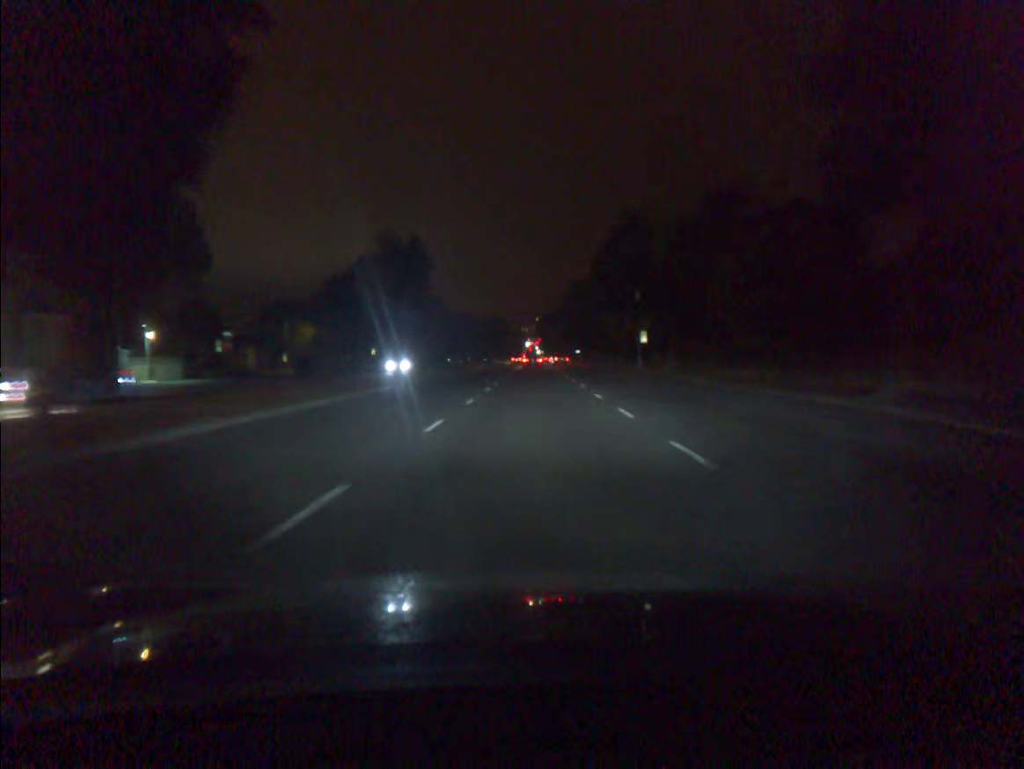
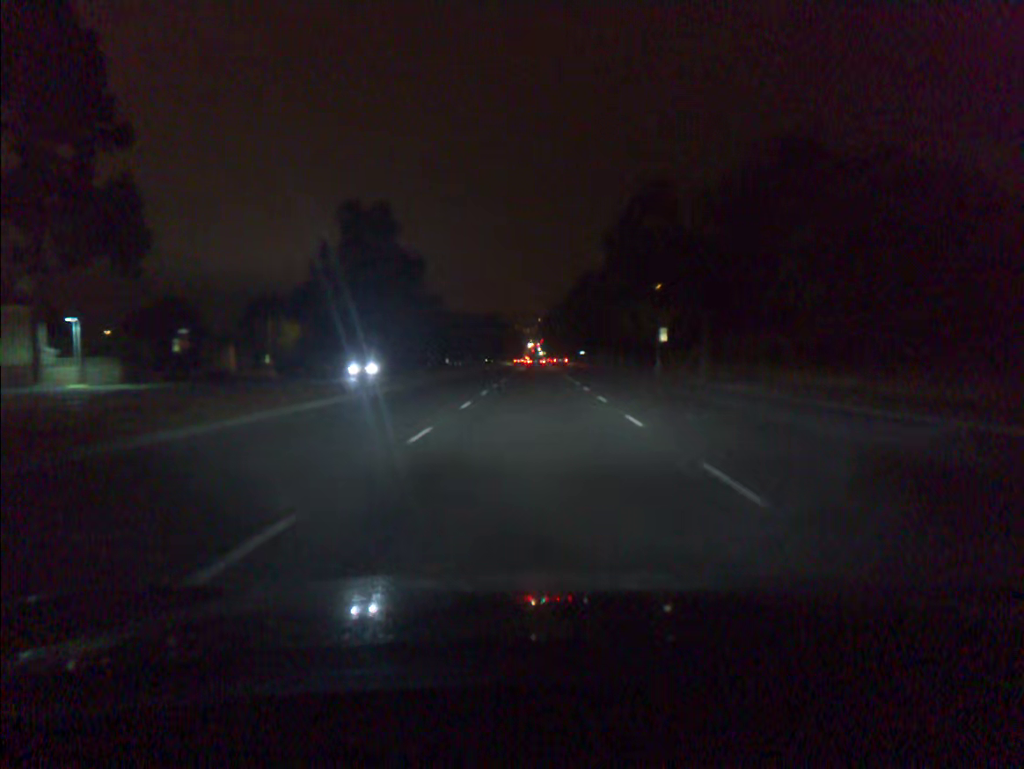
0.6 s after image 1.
(0.0, +8.9) m; 0°
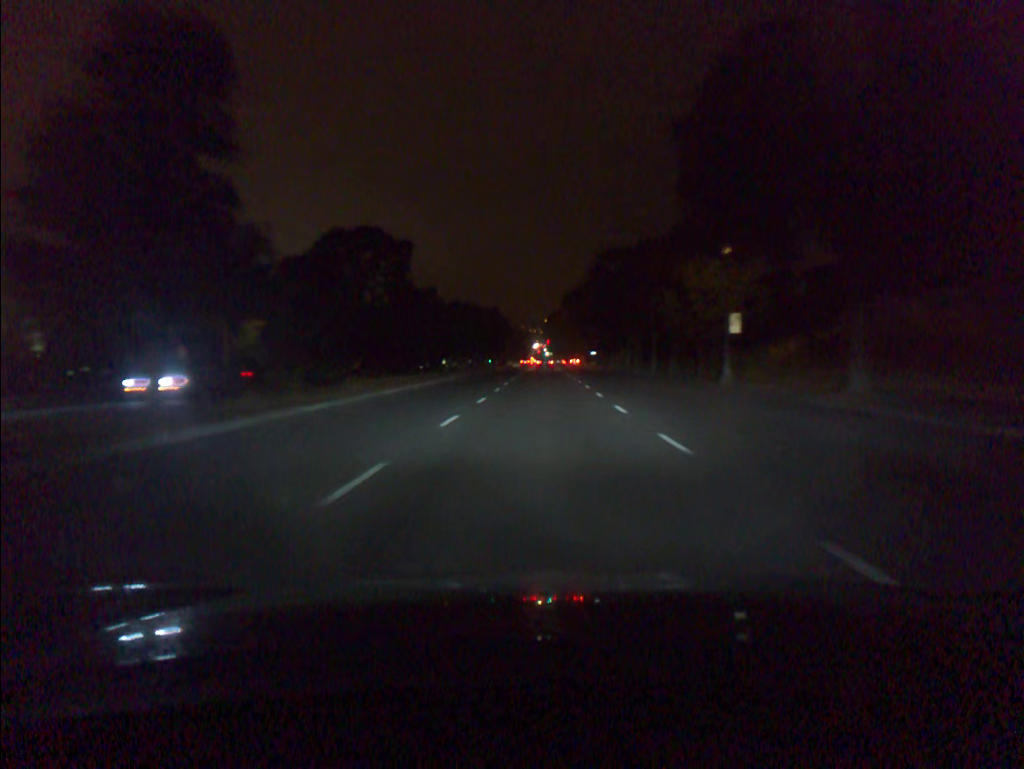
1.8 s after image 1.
(-0.1, +18.5) m; 0°
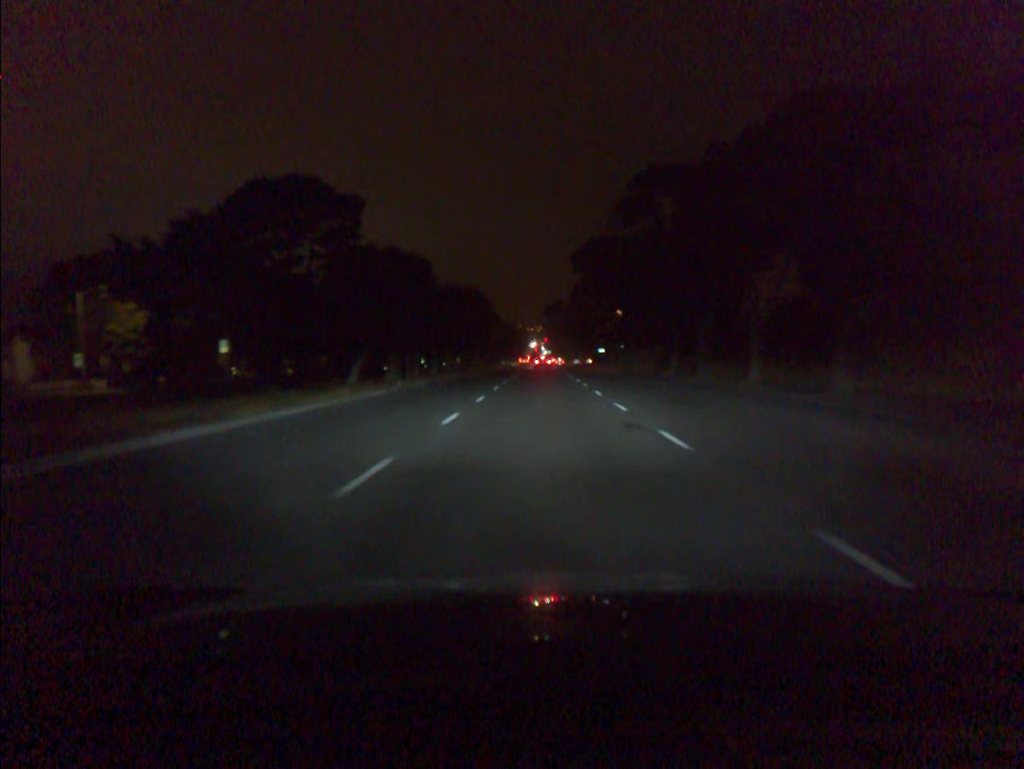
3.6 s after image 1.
(0.0, +29.3) m; 0°
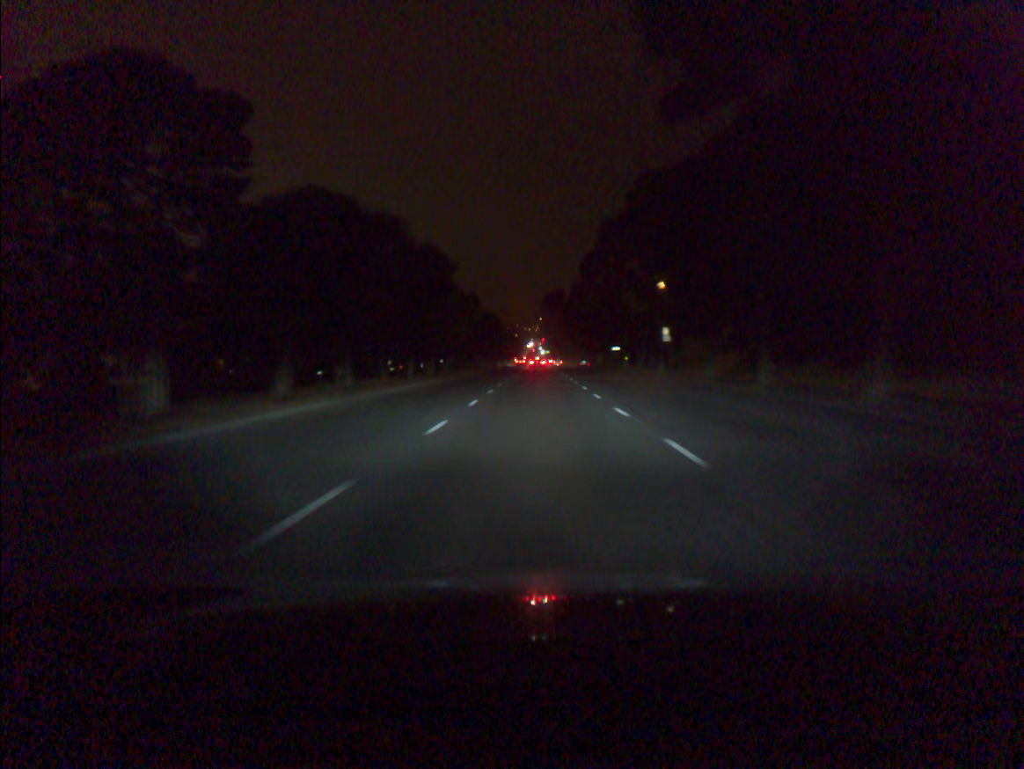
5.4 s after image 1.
(+0.1, +31.1) m; 0°
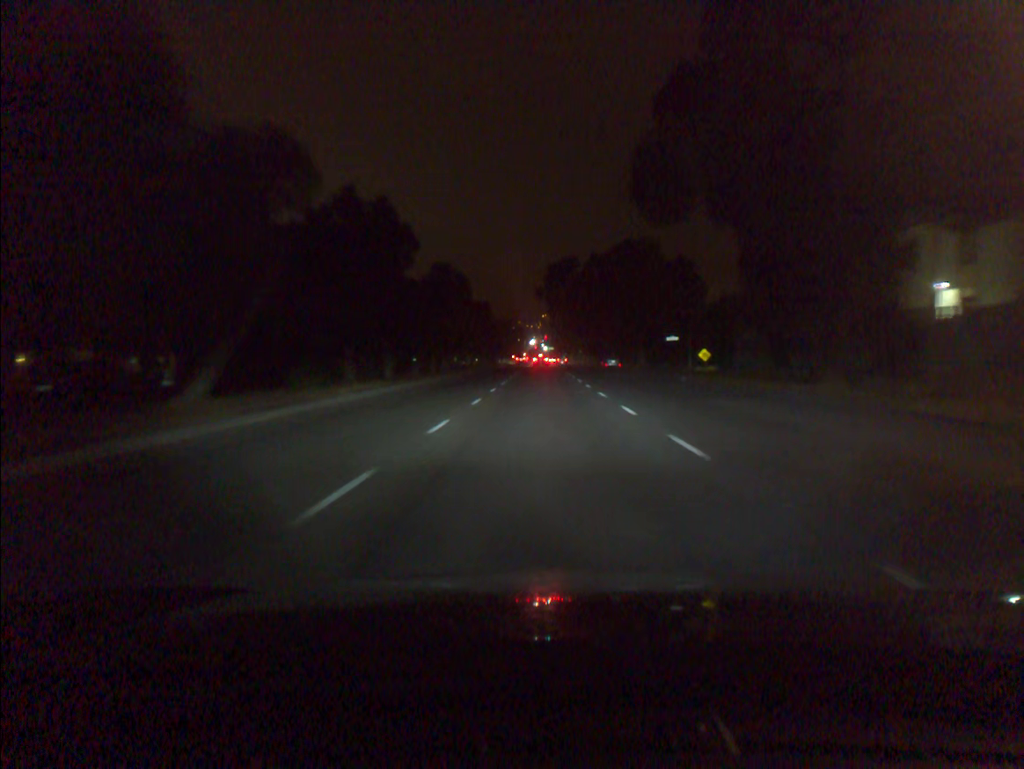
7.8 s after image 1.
(-0.2, +44.0) m; 0°
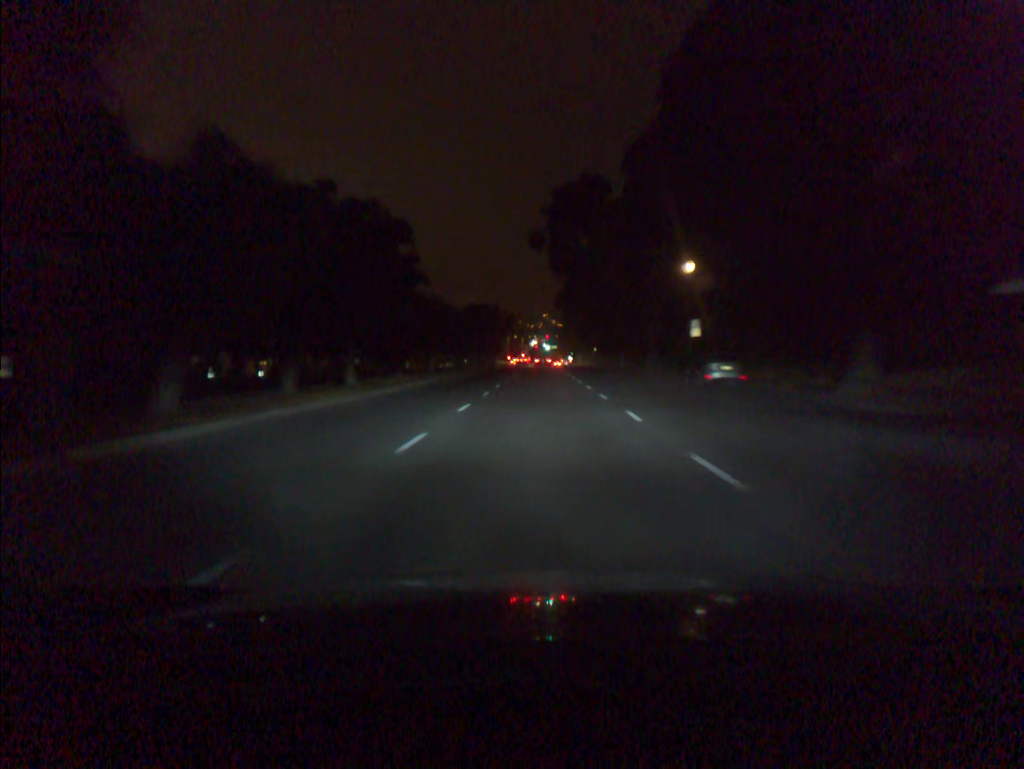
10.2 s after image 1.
(0.0, +46.2) m; 0°
